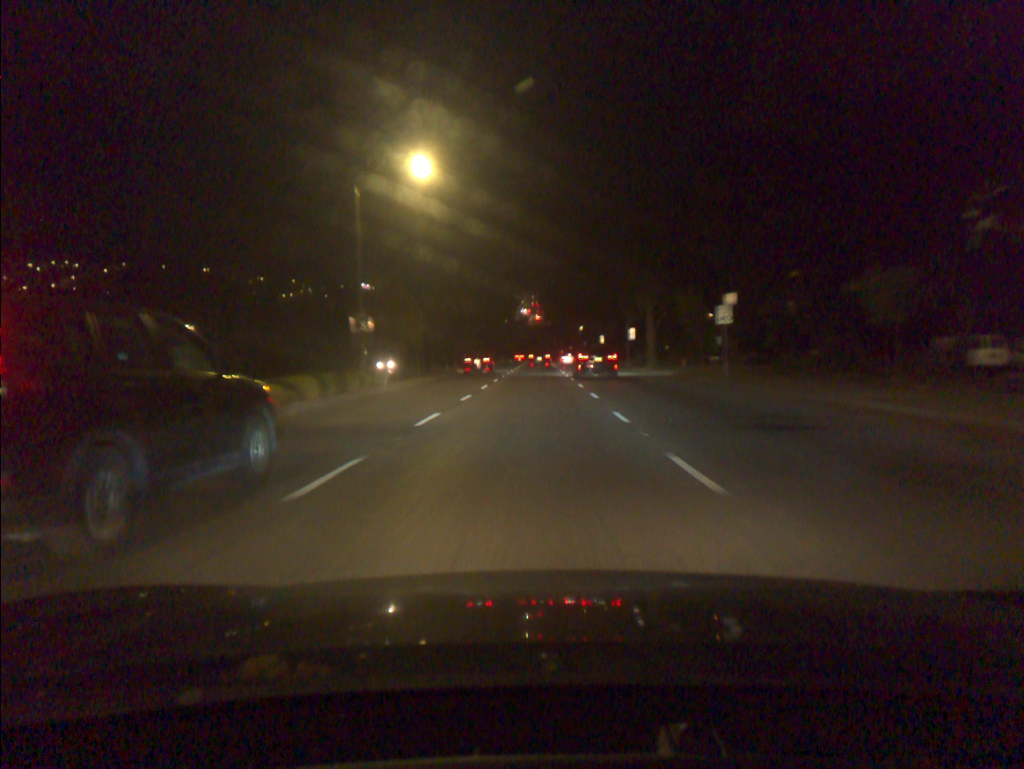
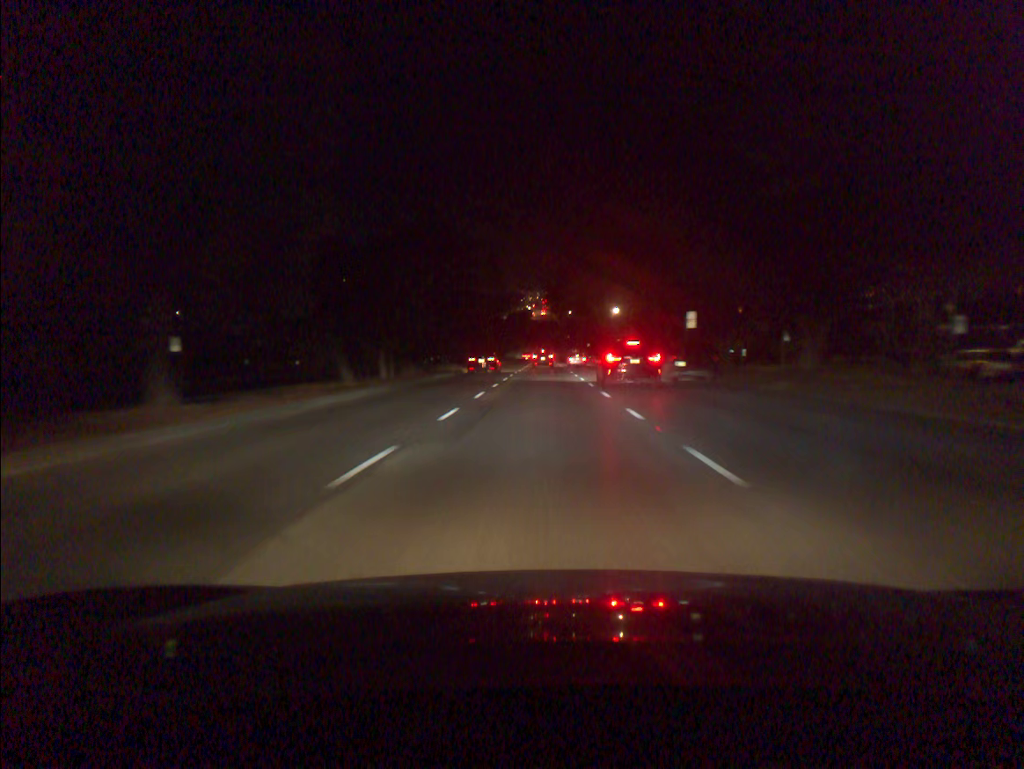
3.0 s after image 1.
(-0.1, +58.4) m; 0°
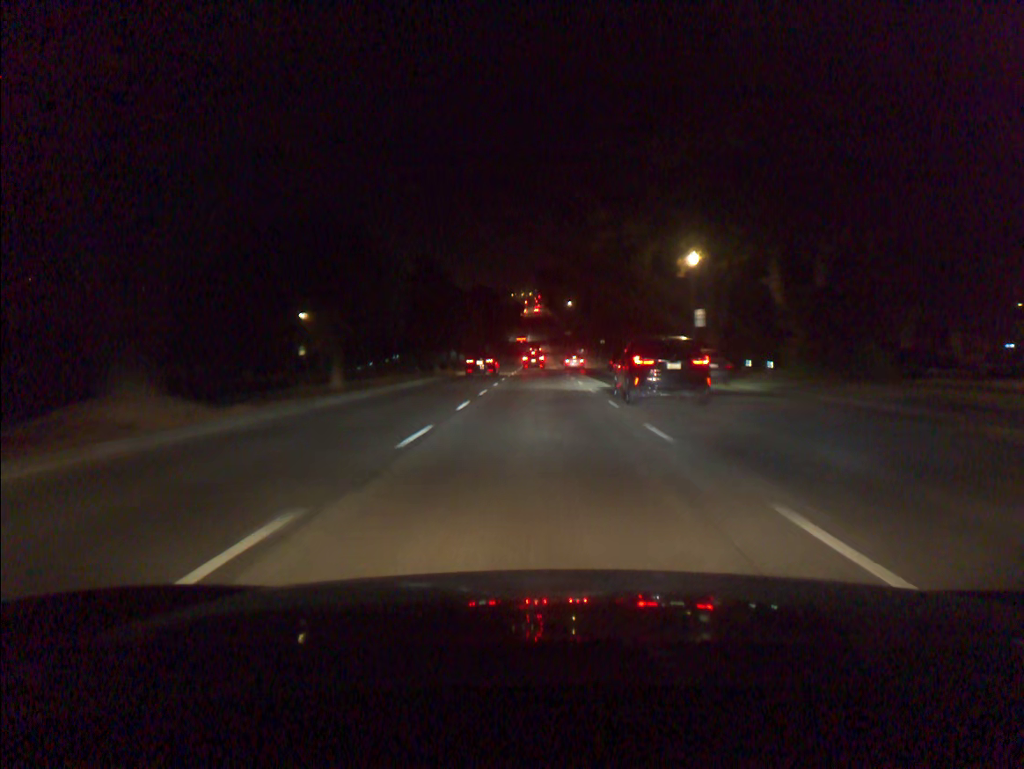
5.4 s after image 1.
(+0.1, +47.5) m; 0°
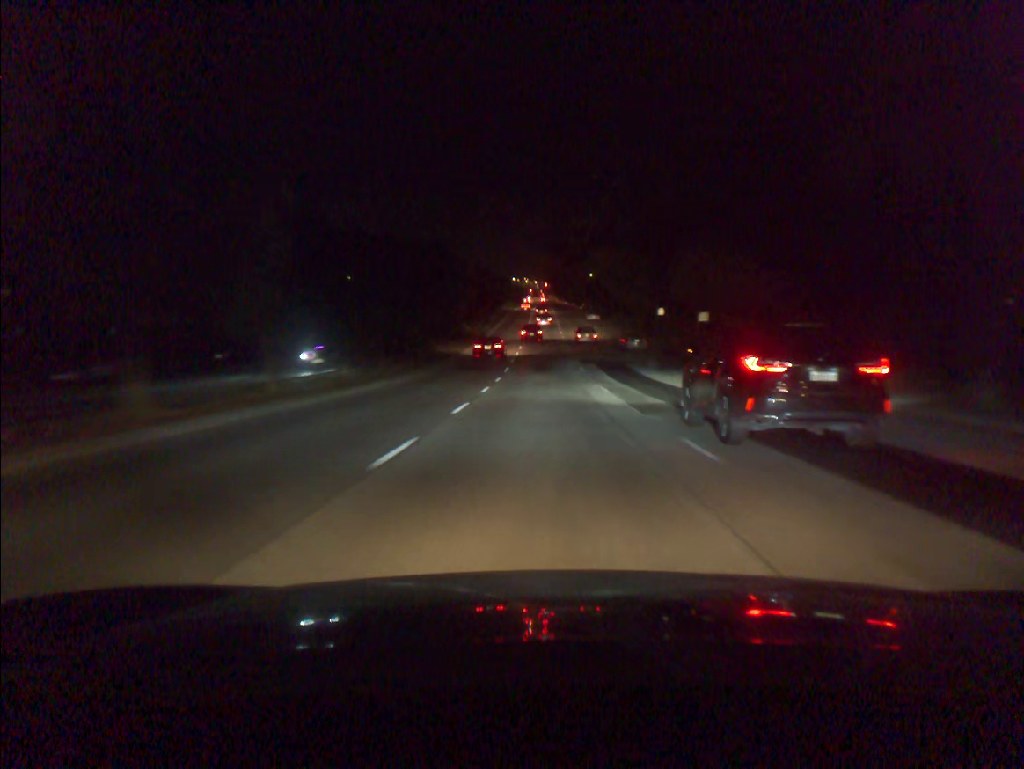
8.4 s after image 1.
(-0.3, +60.4) m; 0°
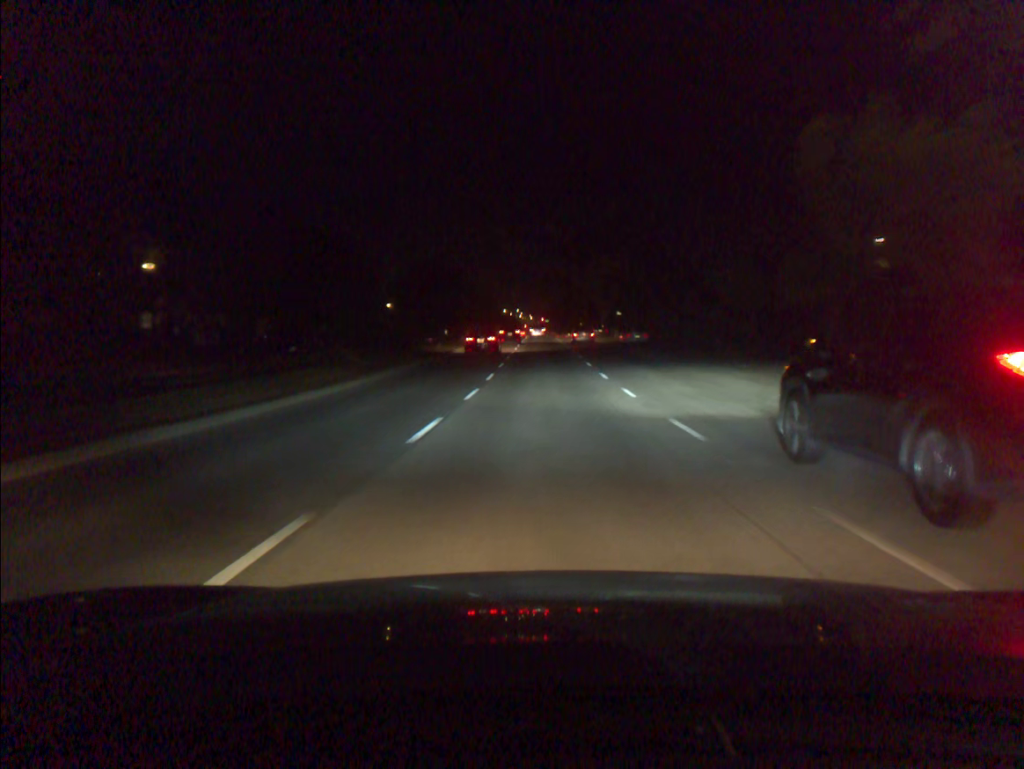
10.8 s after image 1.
(+0.2, +49.0) m; 0°
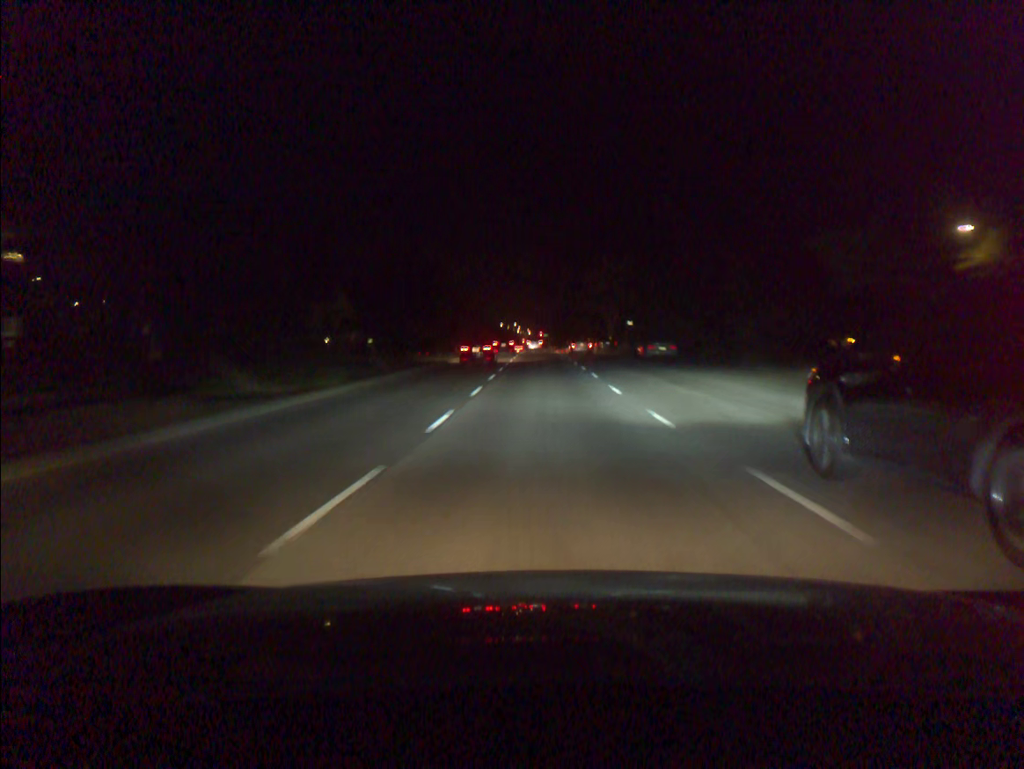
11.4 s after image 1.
(0.0, +12.1) m; 0°
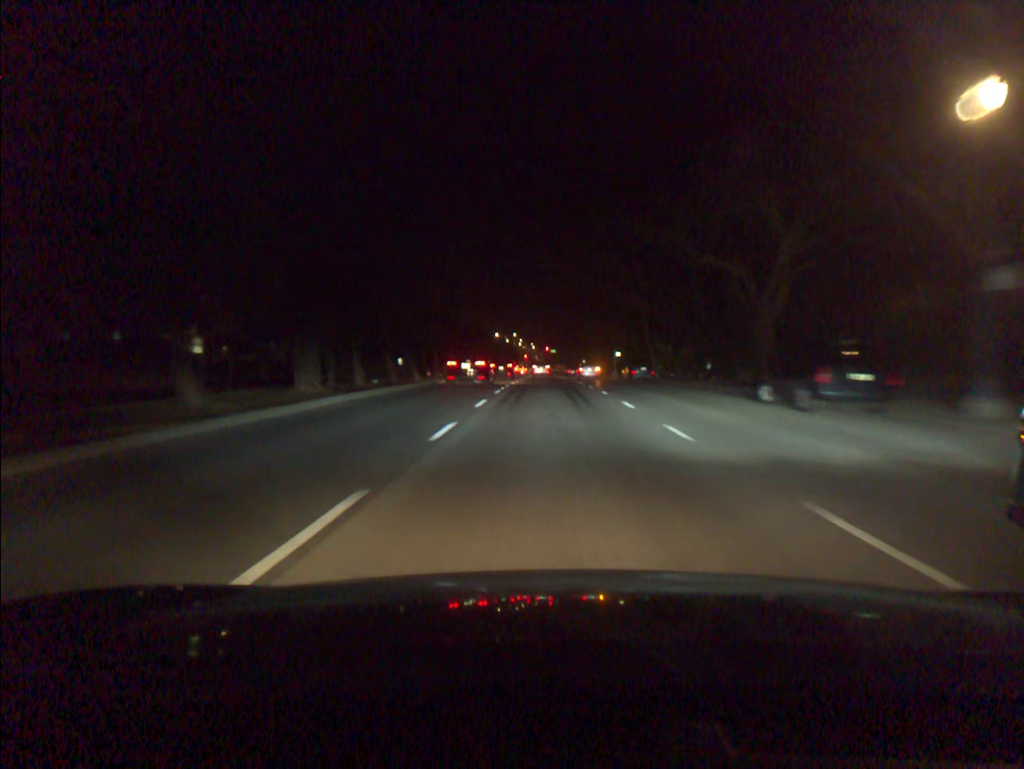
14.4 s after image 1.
(-0.2, +58.6) m; -1°
